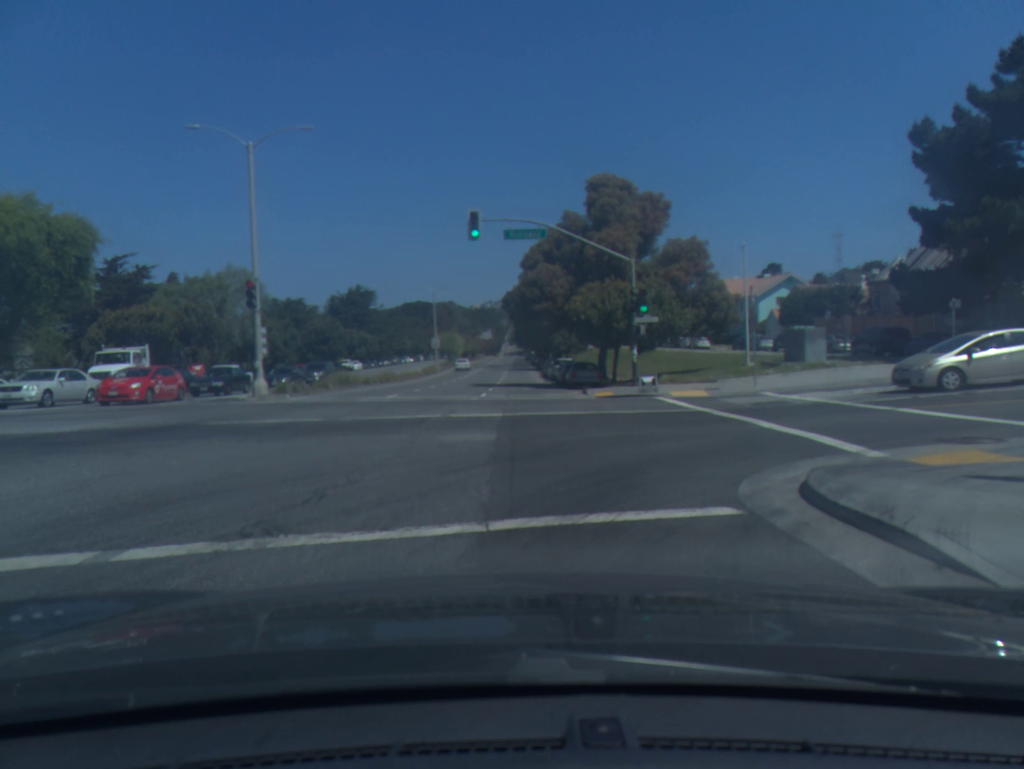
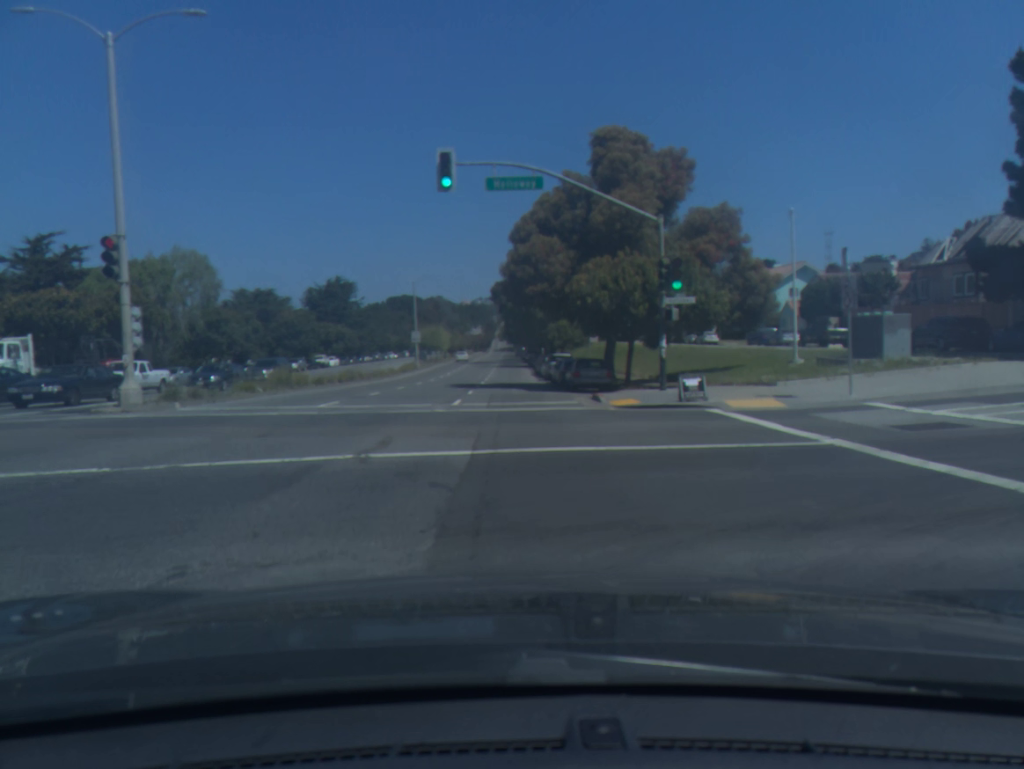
(+0.1, +8.5) m; +1°
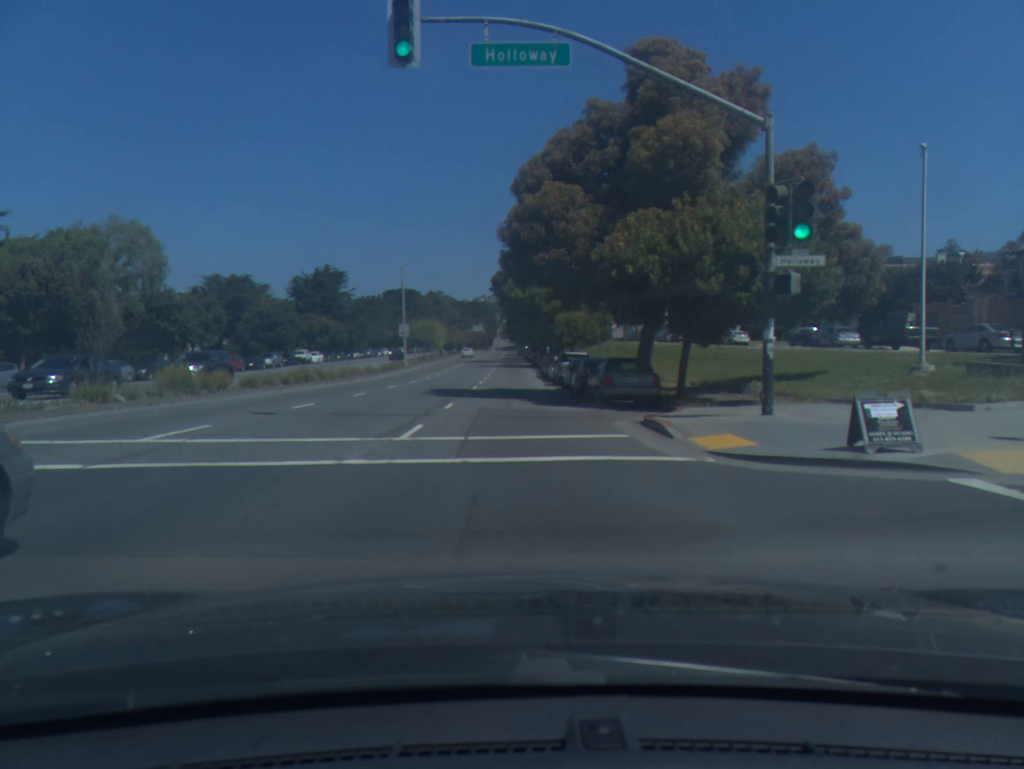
(0.0, +9.9) m; 0°
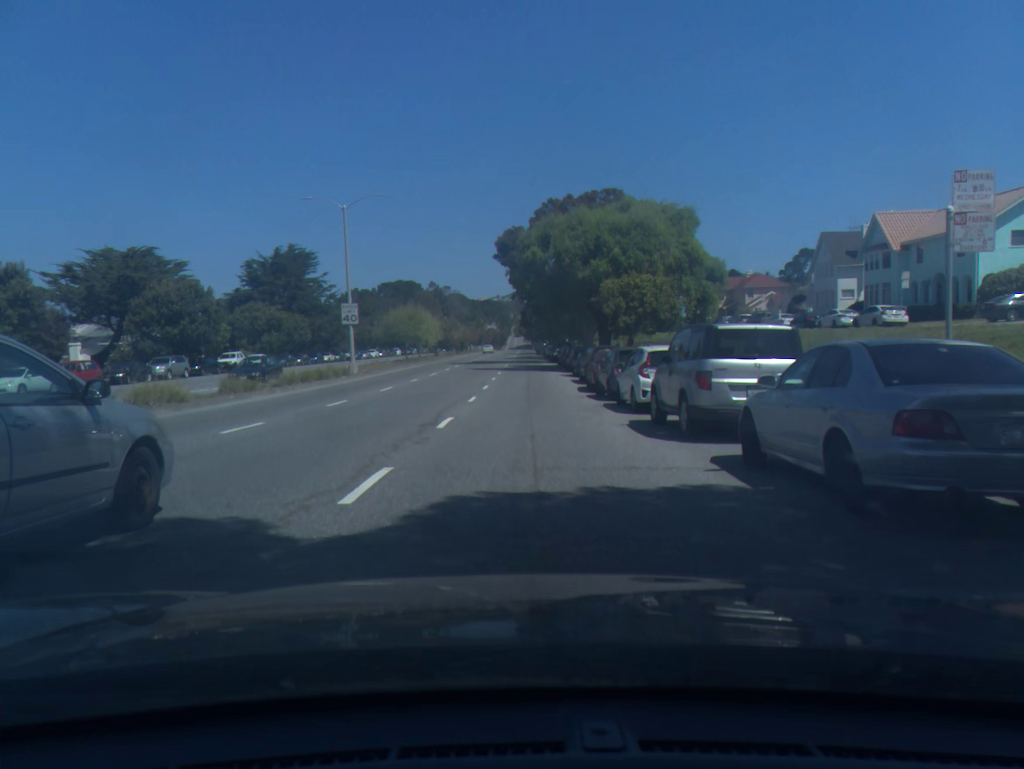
(-0.4, +27.6) m; -1°
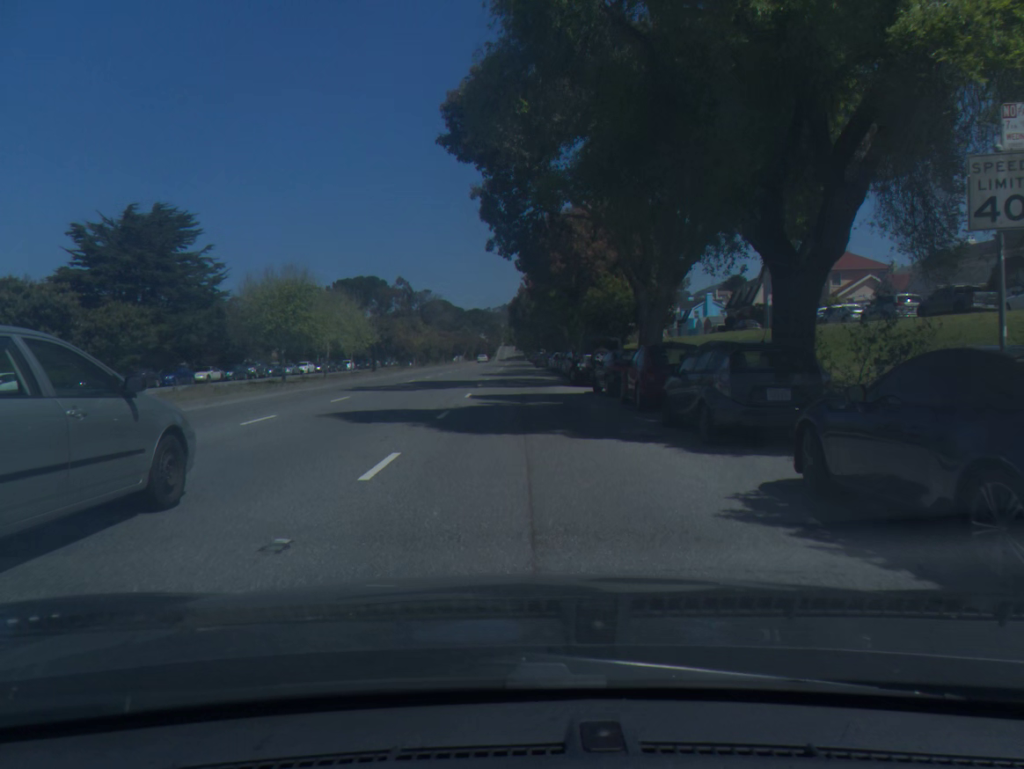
(+0.4, +35.2) m; +1°
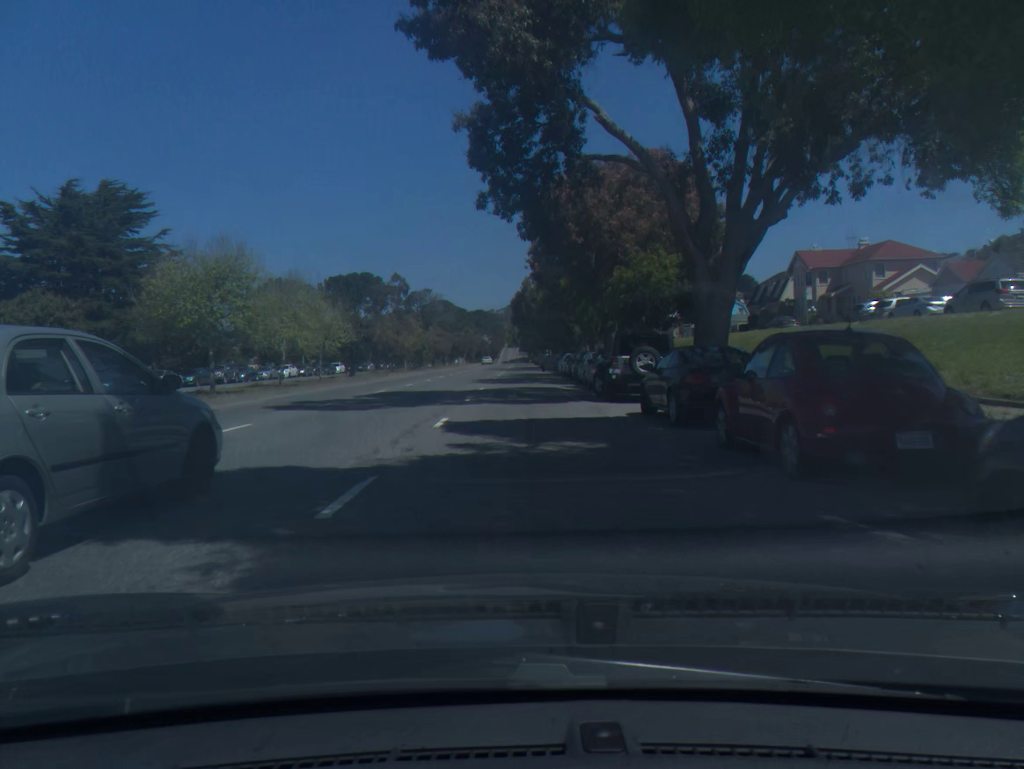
(0.0, +9.2) m; 0°
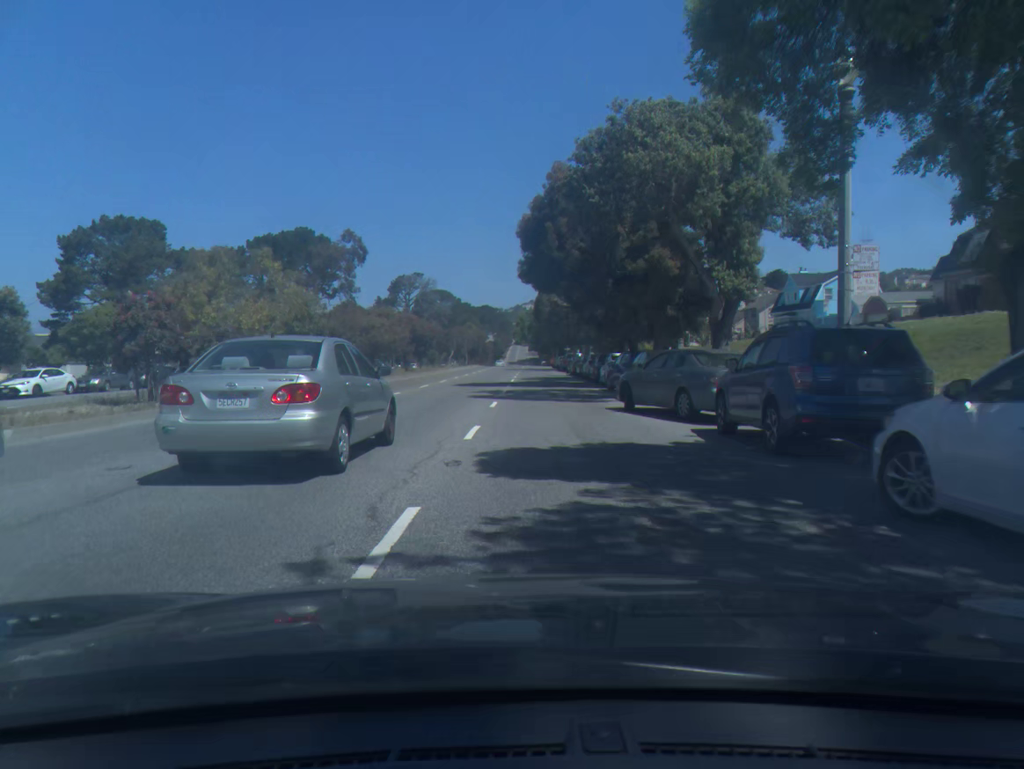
(-0.4, +45.1) m; -1°
